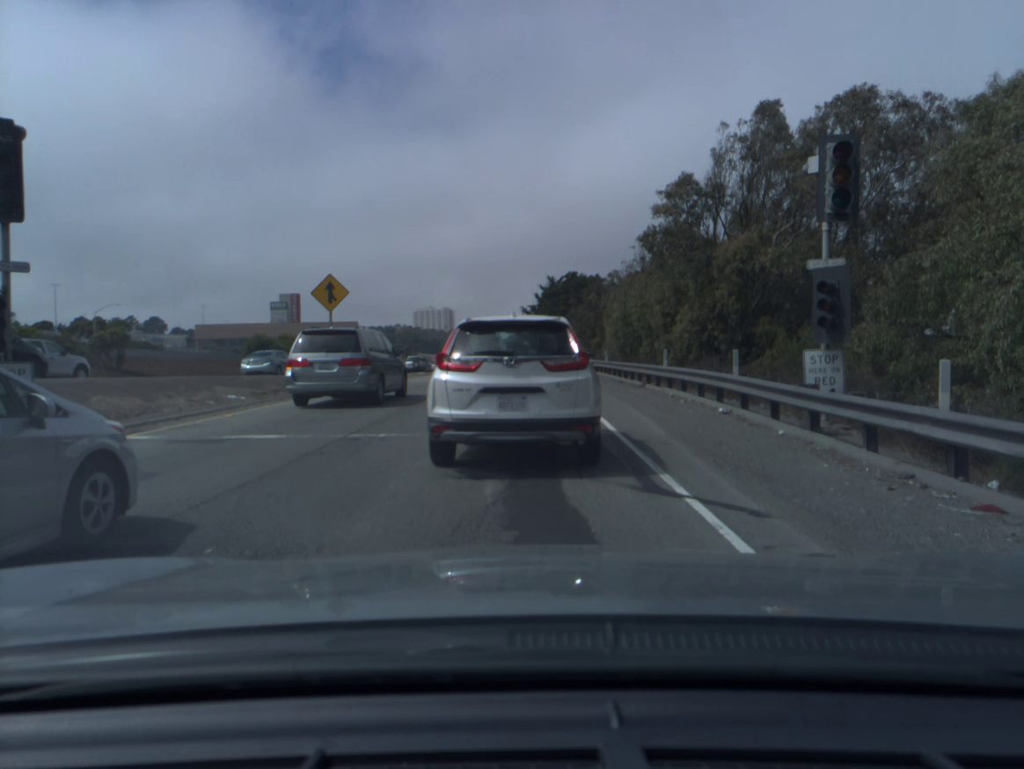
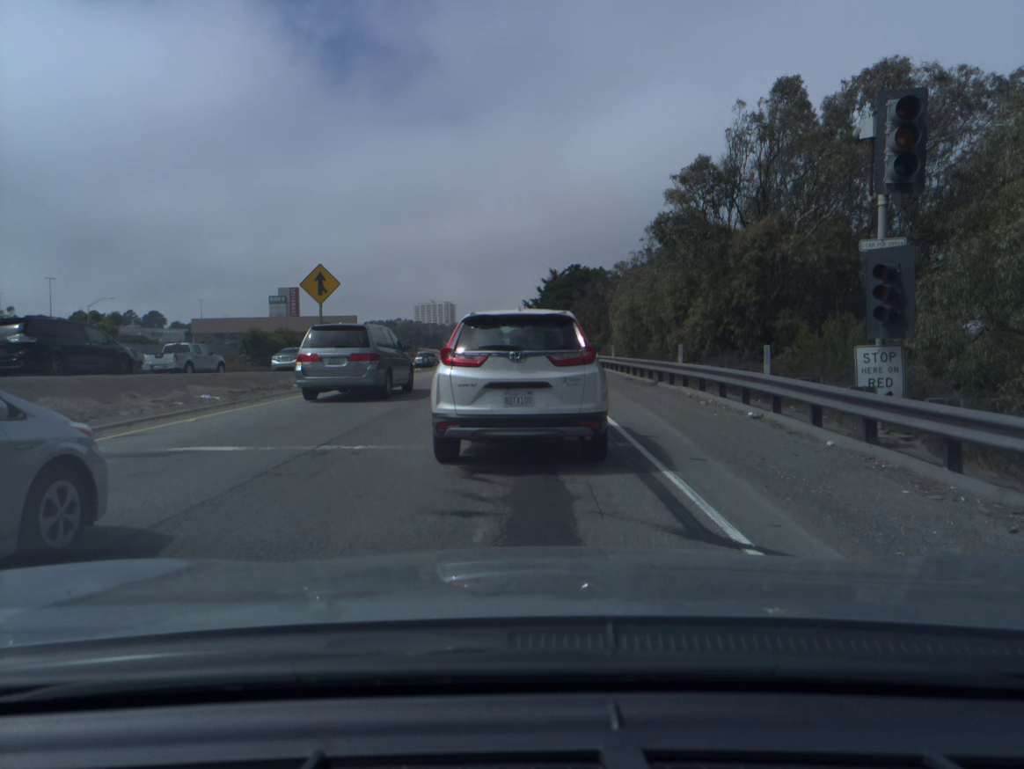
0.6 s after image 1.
(0.0, +1.8) m; 0°
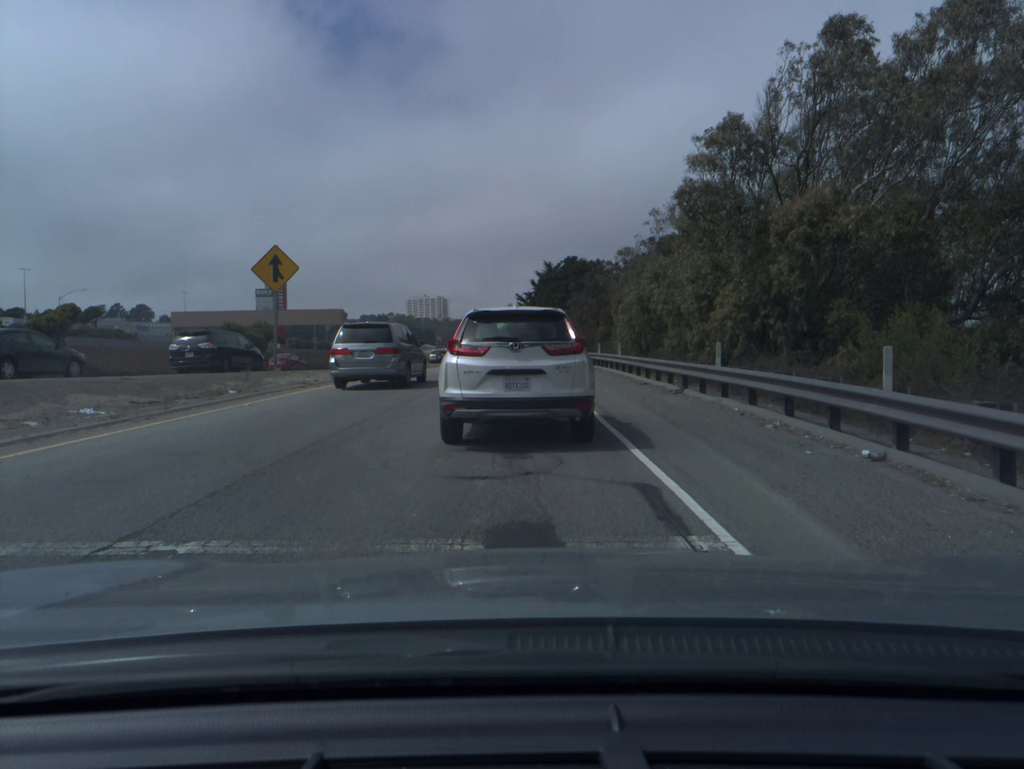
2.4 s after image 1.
(0.0, +4.9) m; +1°
